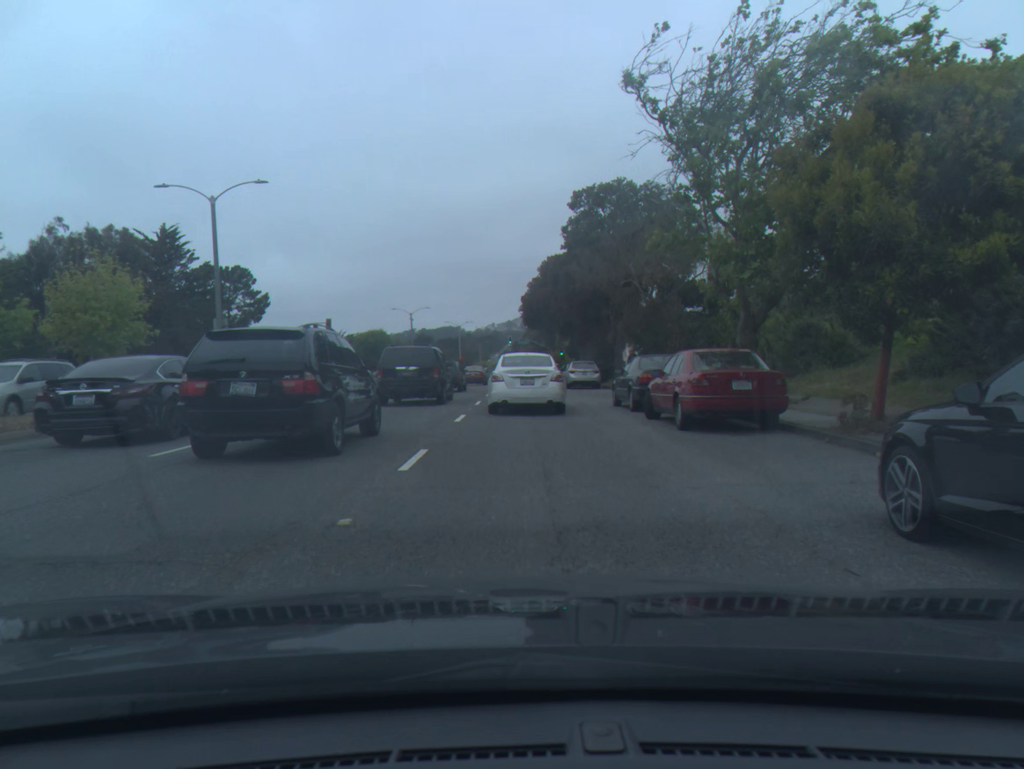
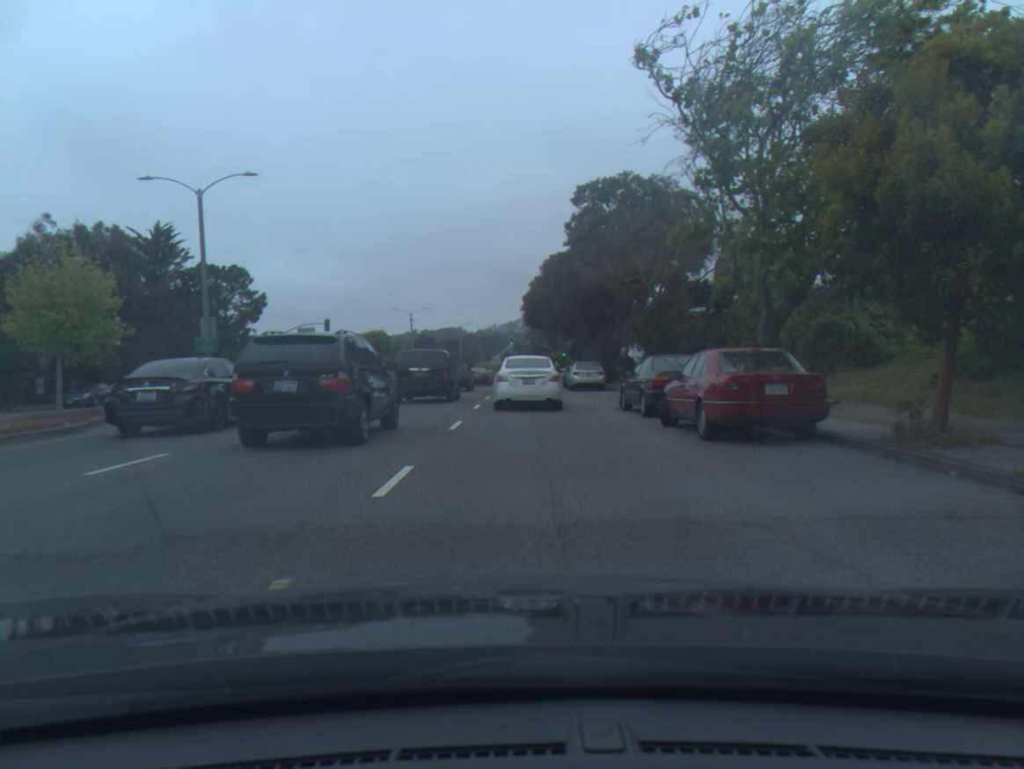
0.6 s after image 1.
(0.0, +1.6) m; 0°
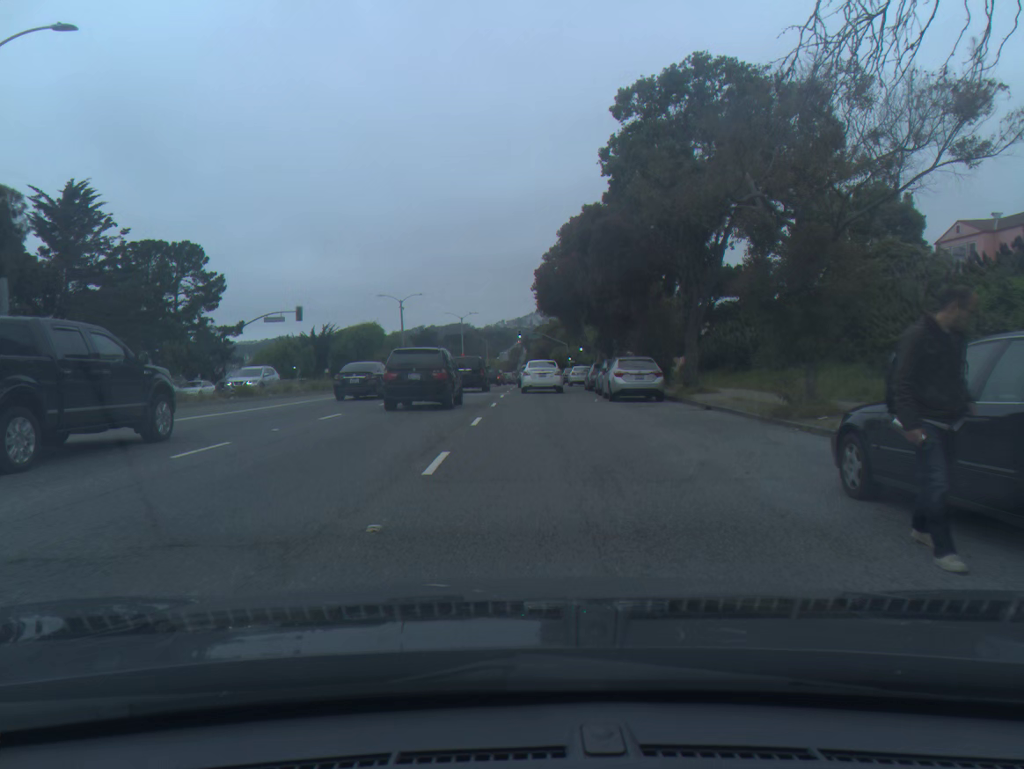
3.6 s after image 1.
(0.0, +13.2) m; 0°
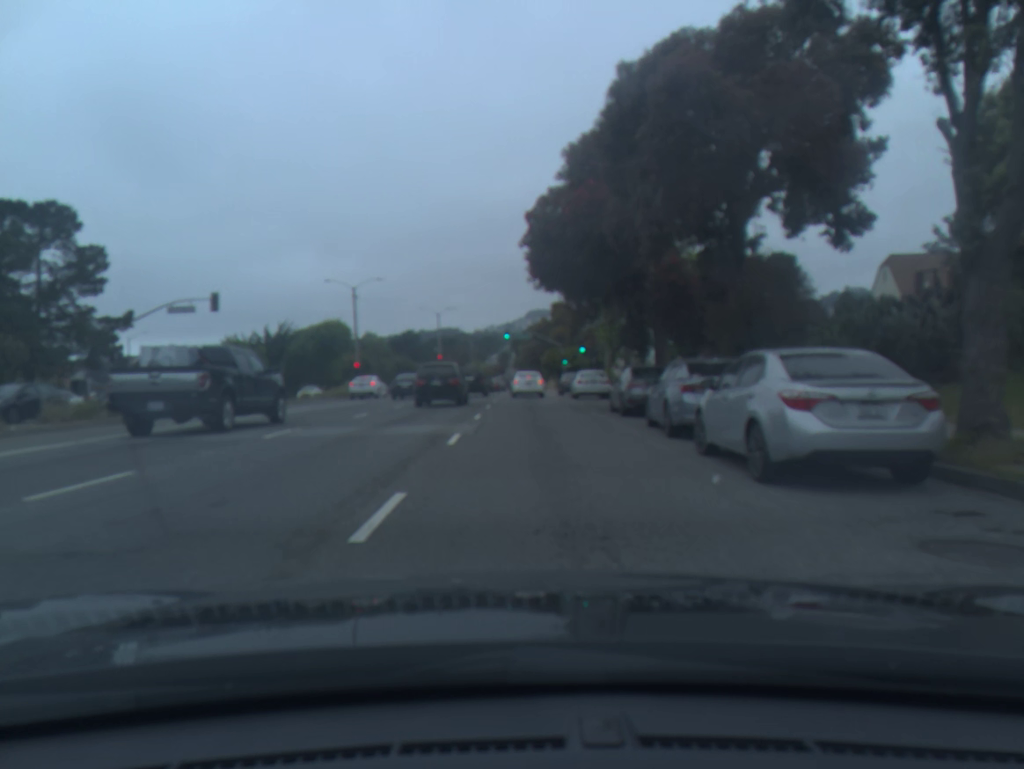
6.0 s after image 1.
(+0.1, +17.2) m; 0°
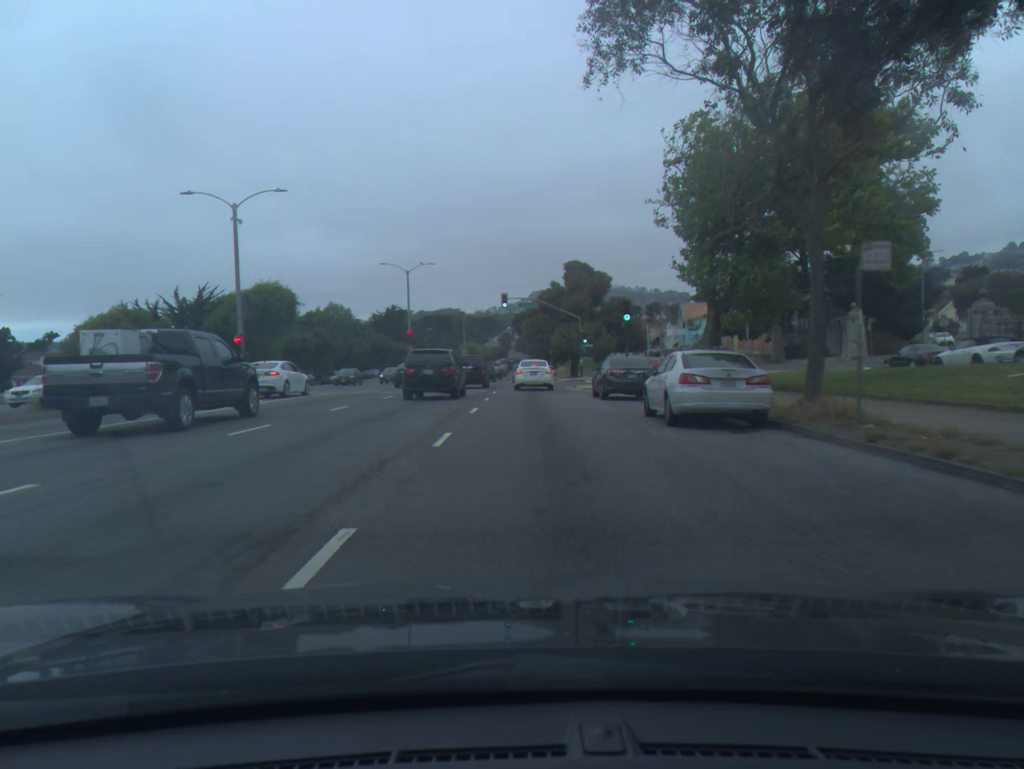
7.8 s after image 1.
(+0.1, +24.1) m; 0°
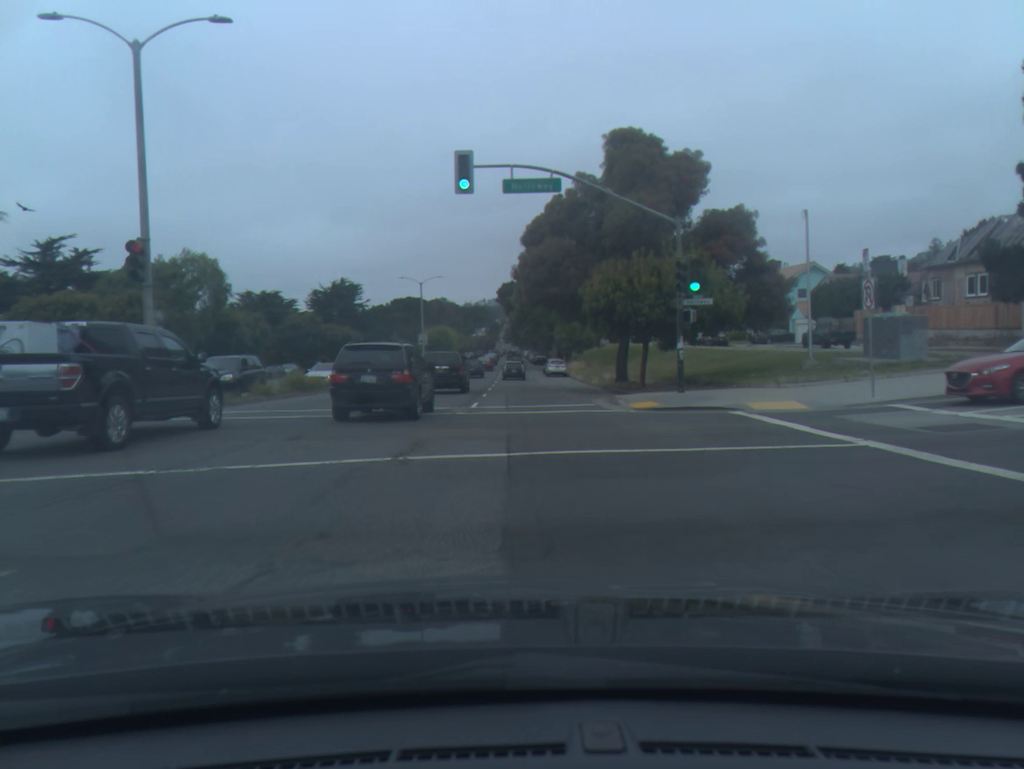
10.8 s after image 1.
(+0.1, +45.1) m; +1°
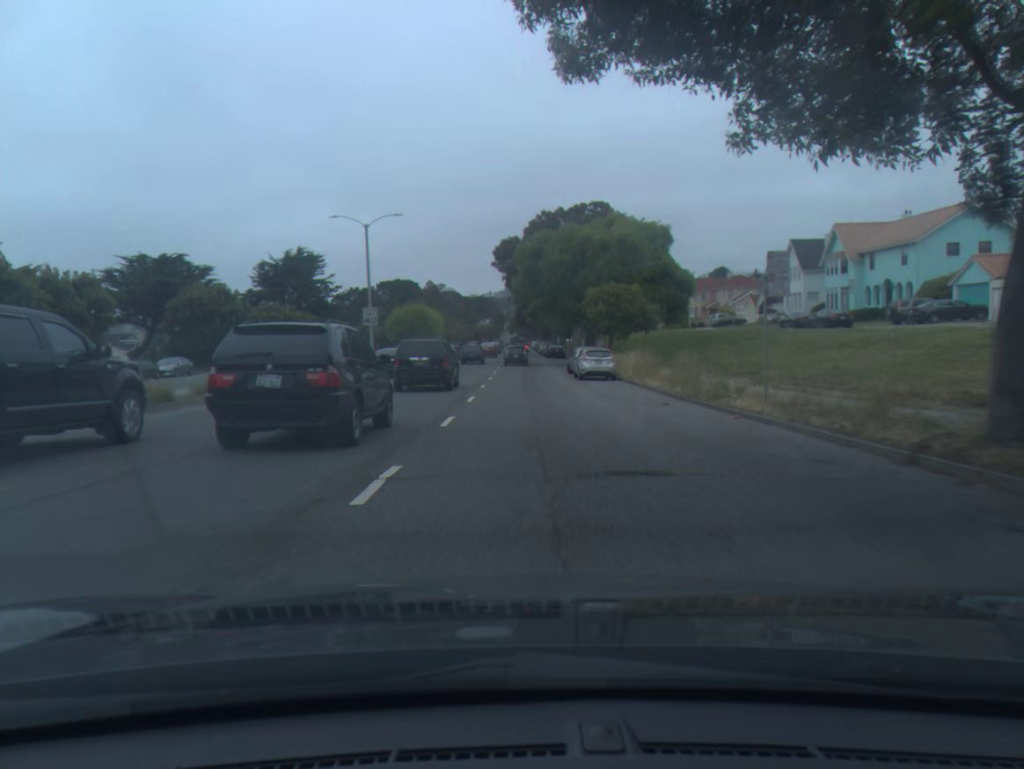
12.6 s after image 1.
(-0.1, +30.8) m; 0°
